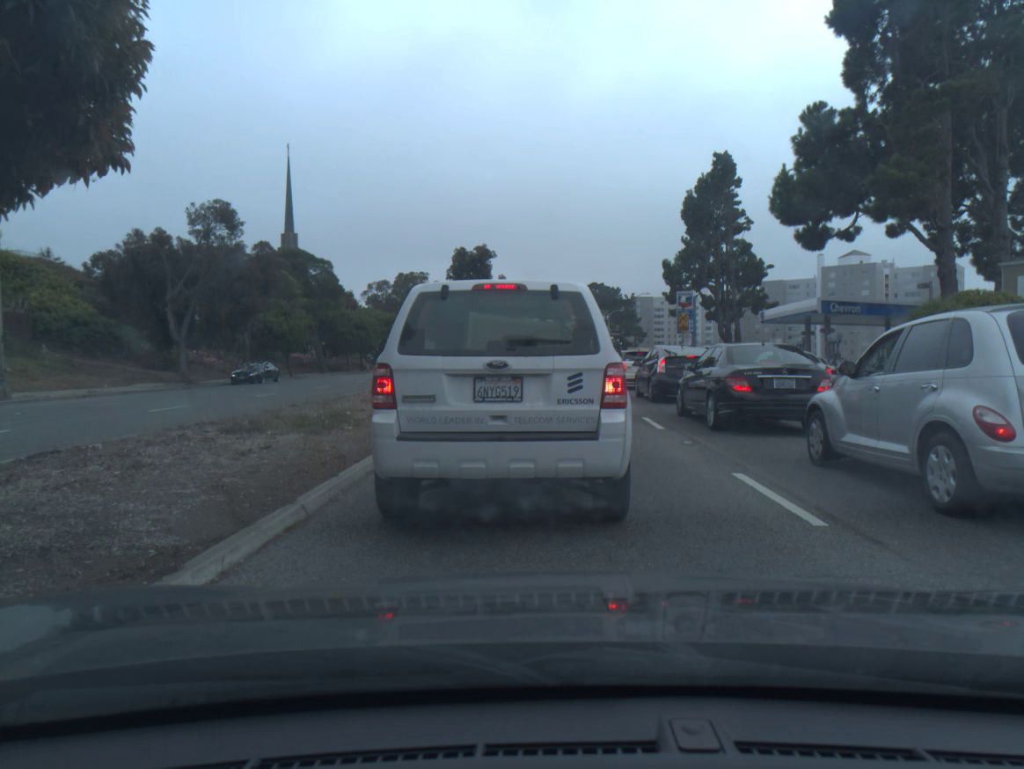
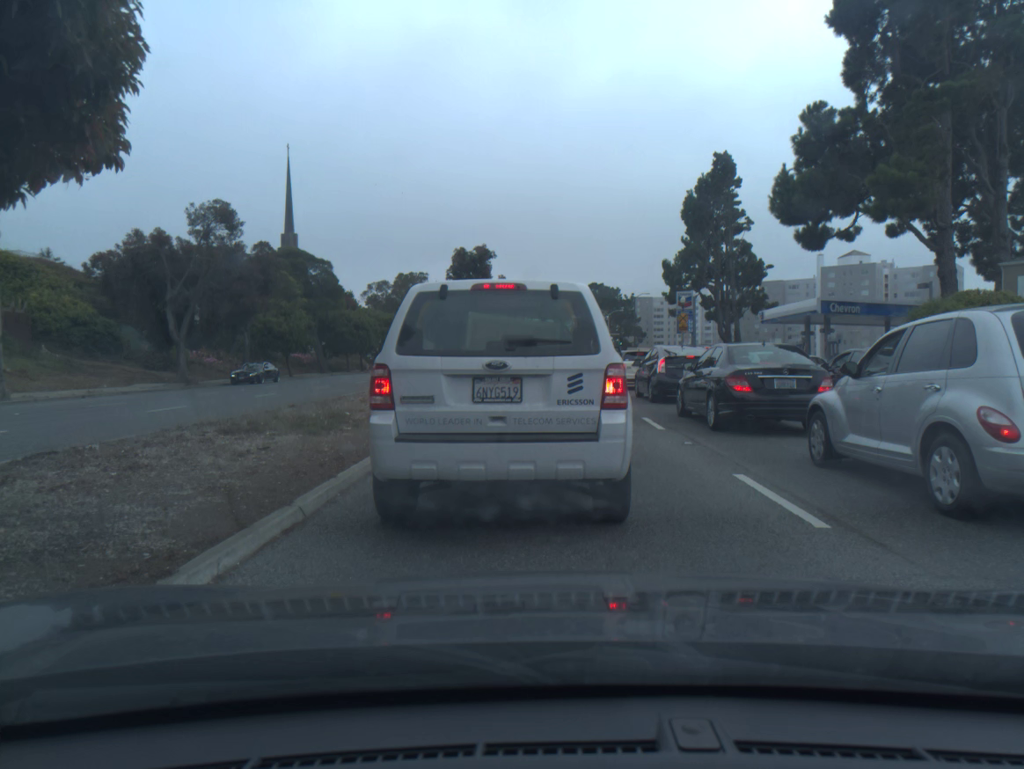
(0.0, +0.1) m; 0°
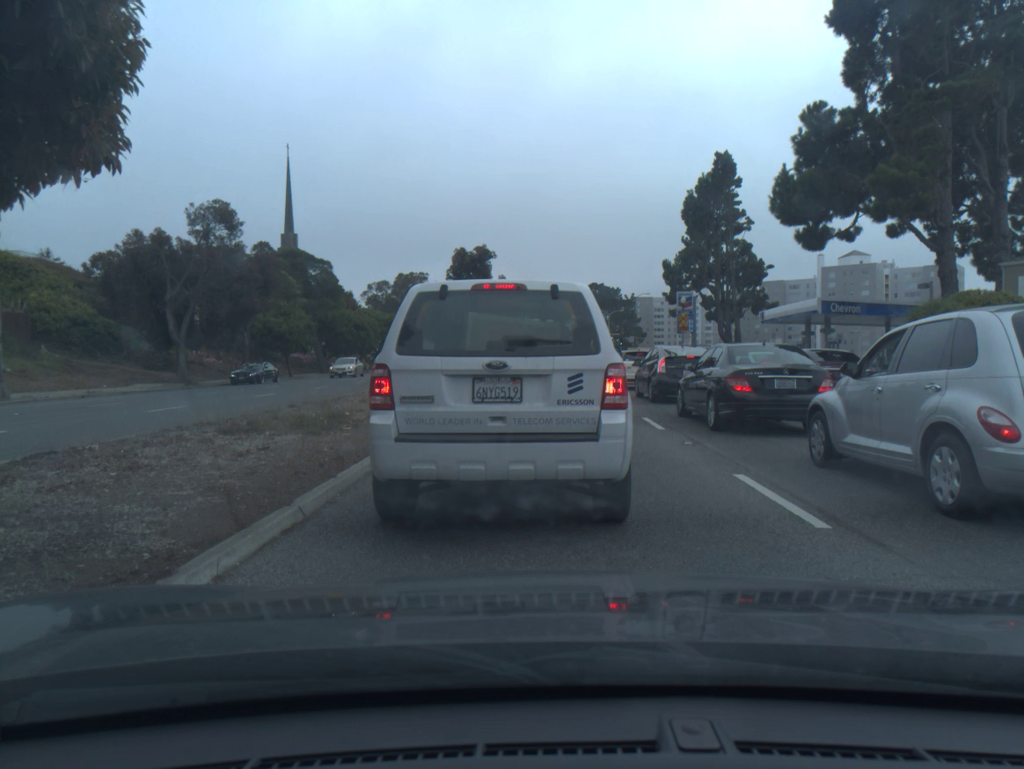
(0.0, 0.0) m; 0°
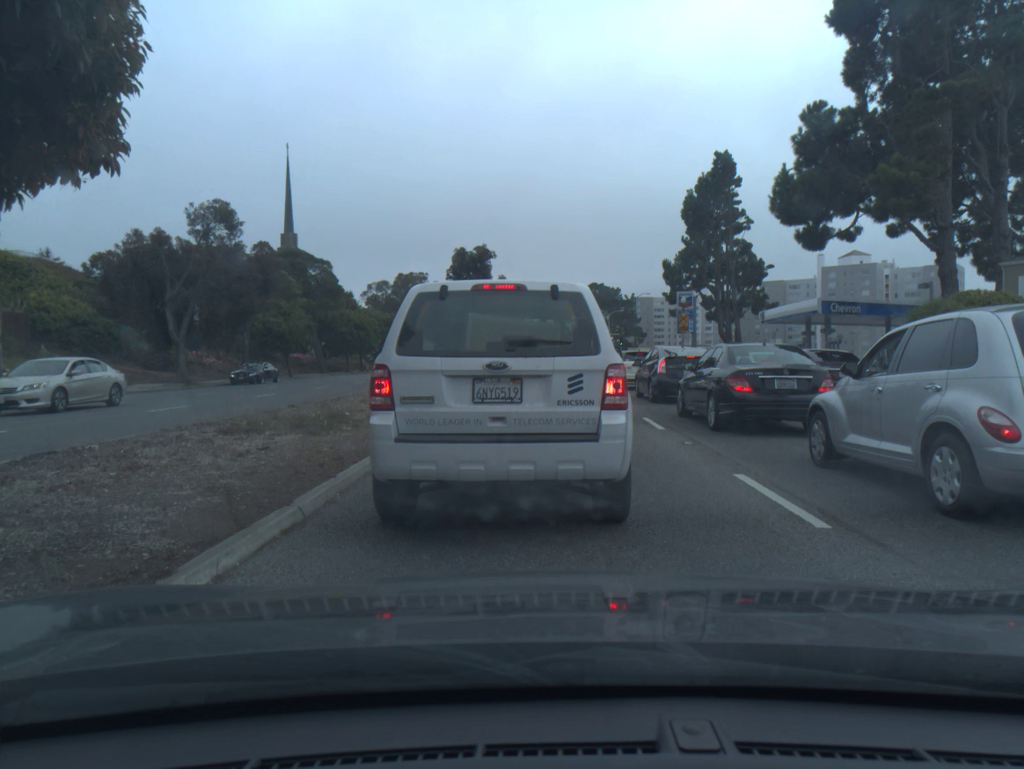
(0.0, 0.0) m; 0°
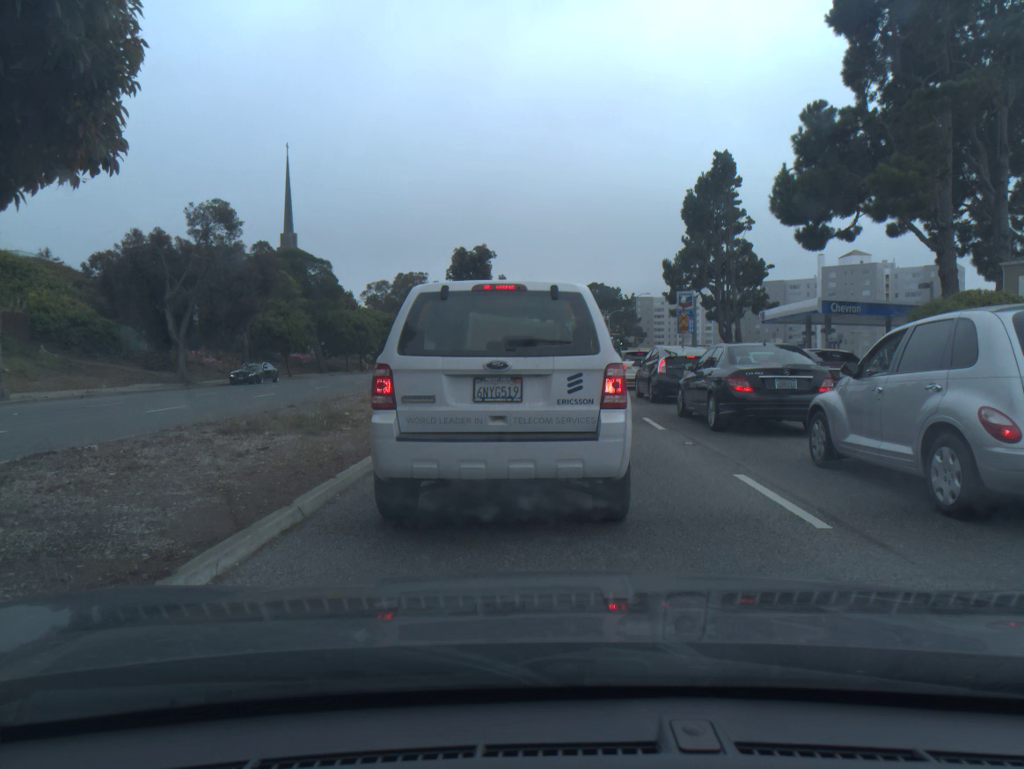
(0.0, 0.0) m; 0°
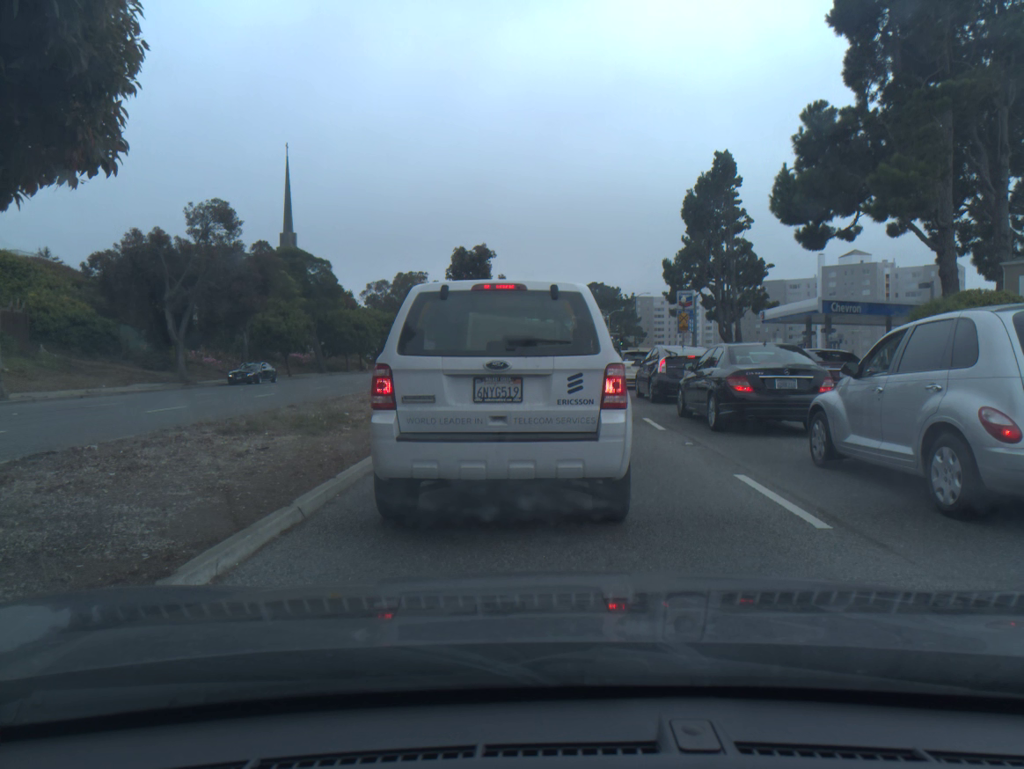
(0.0, 0.0) m; 0°
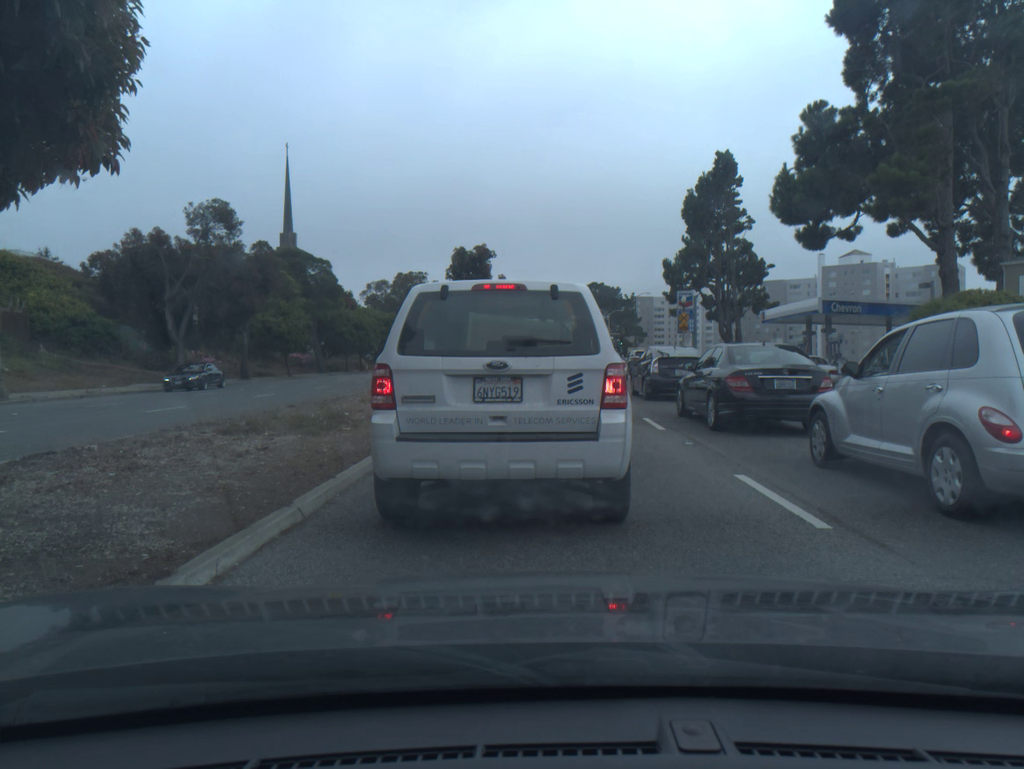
(0.0, 0.0) m; 0°
